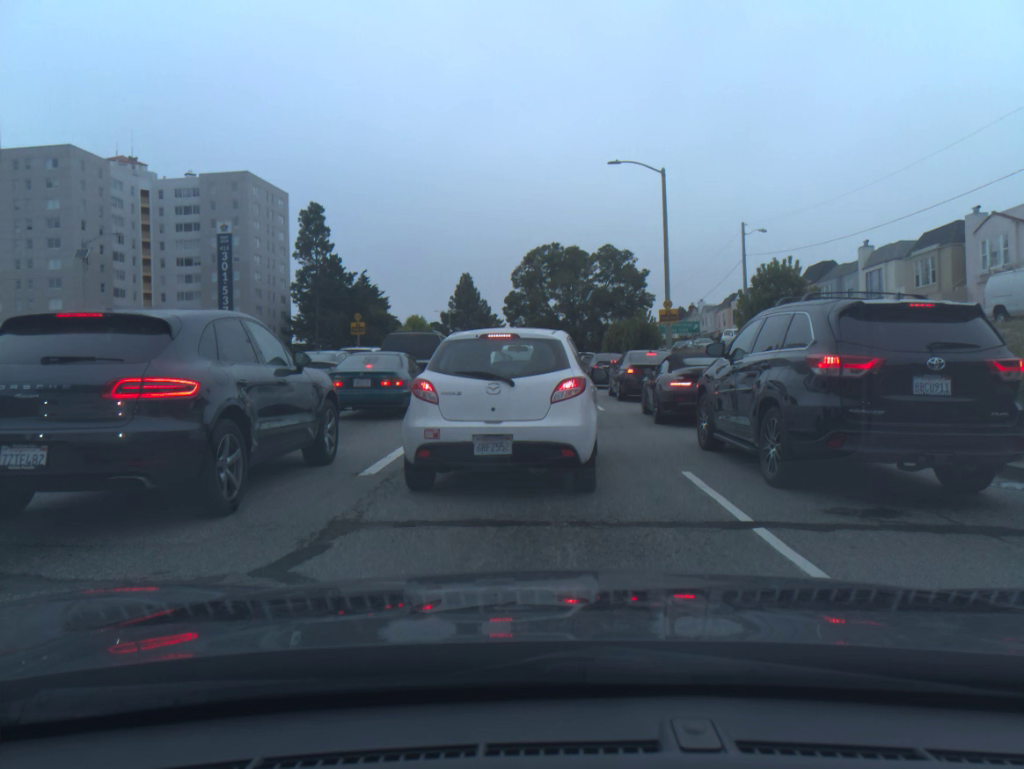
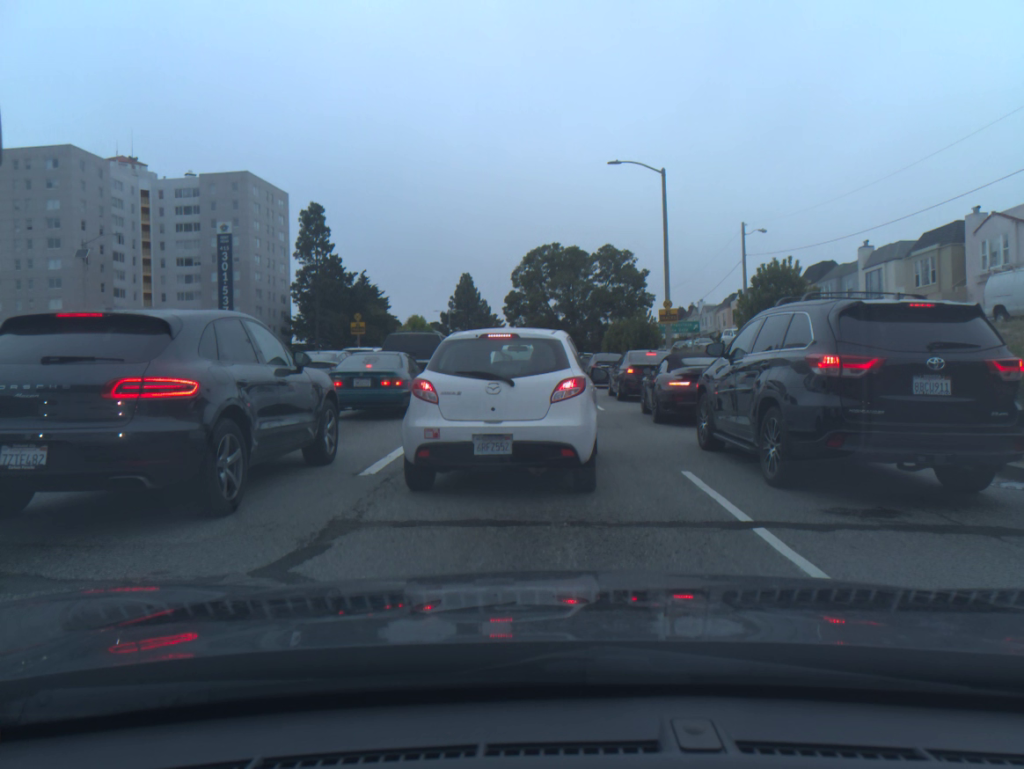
(0.0, 0.0) m; 0°
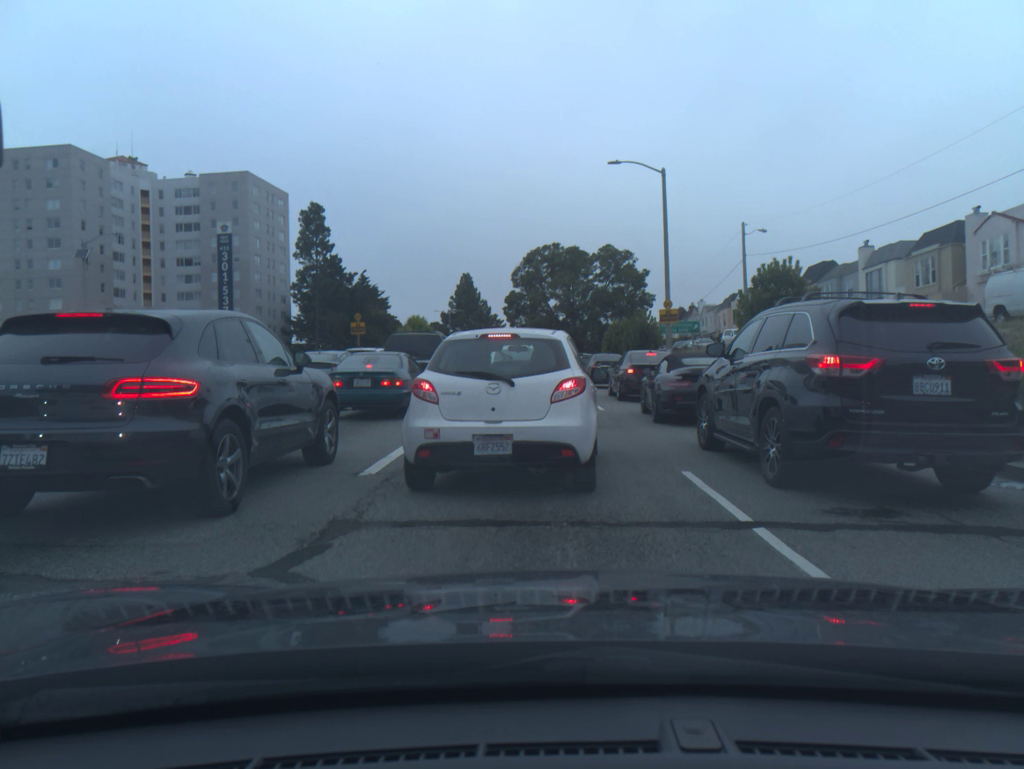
(0.0, 0.0) m; 0°
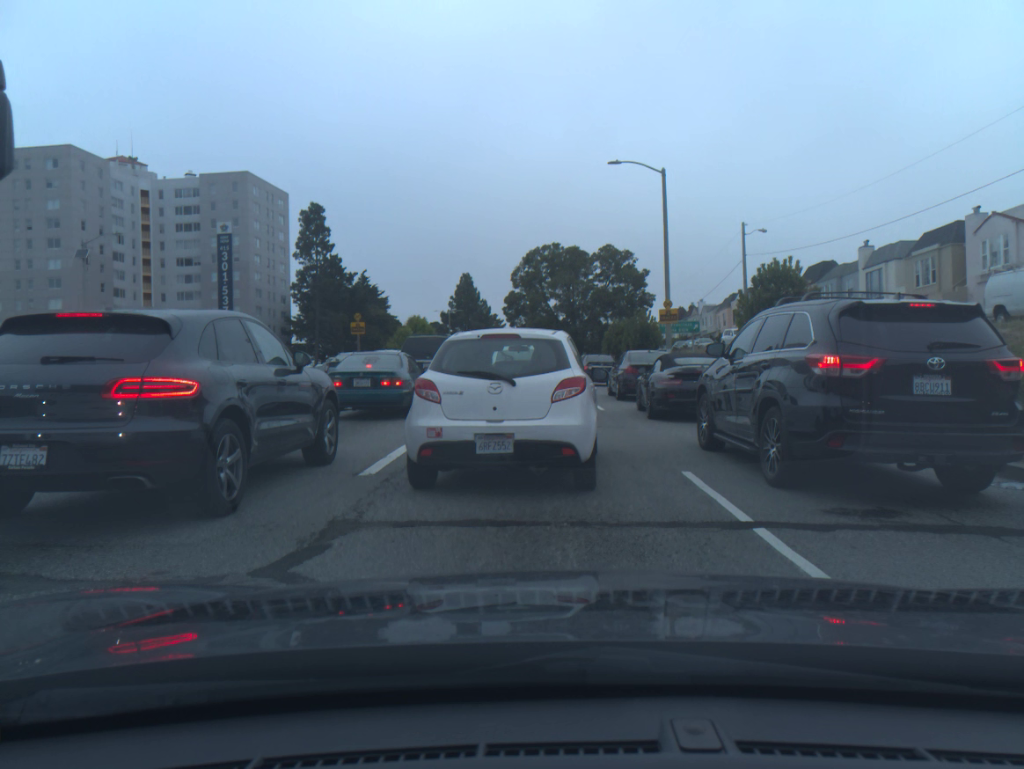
(0.0, 0.0) m; 0°
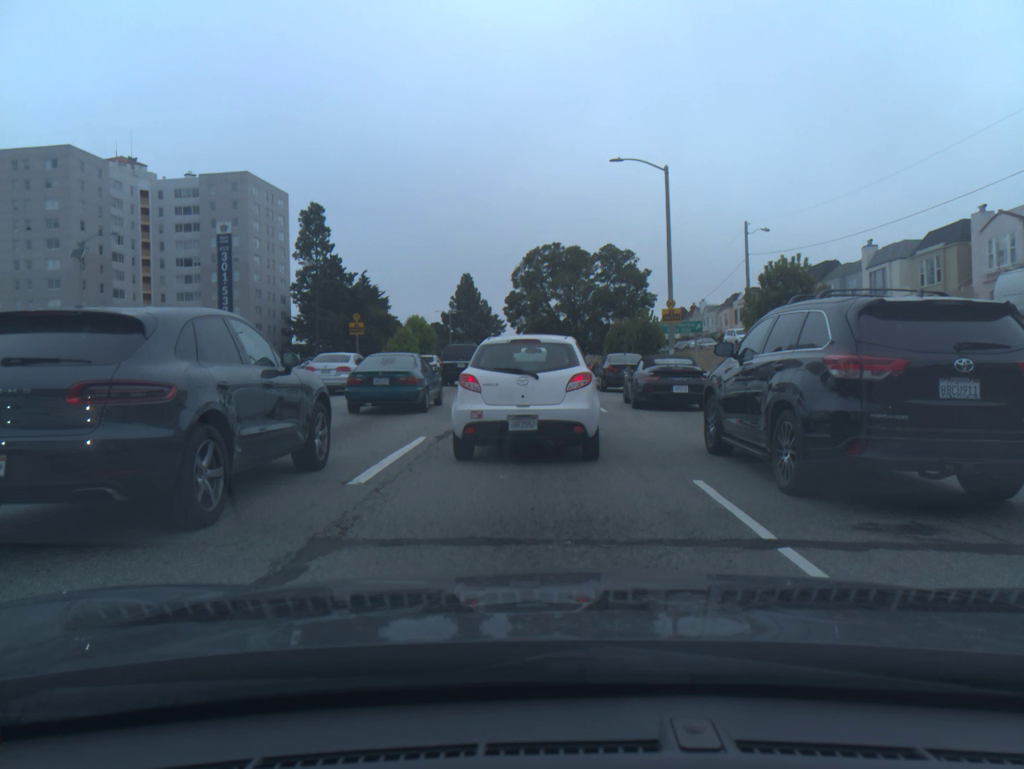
(0.0, +0.4) m; 0°
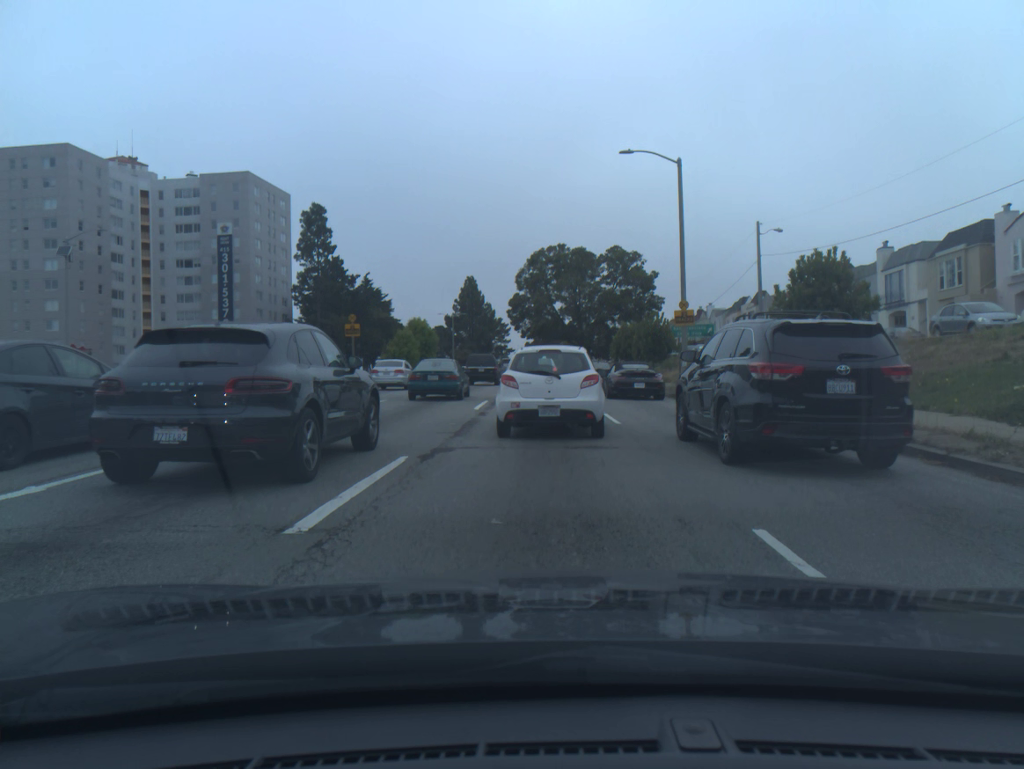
(-0.1, +1.9) m; -1°
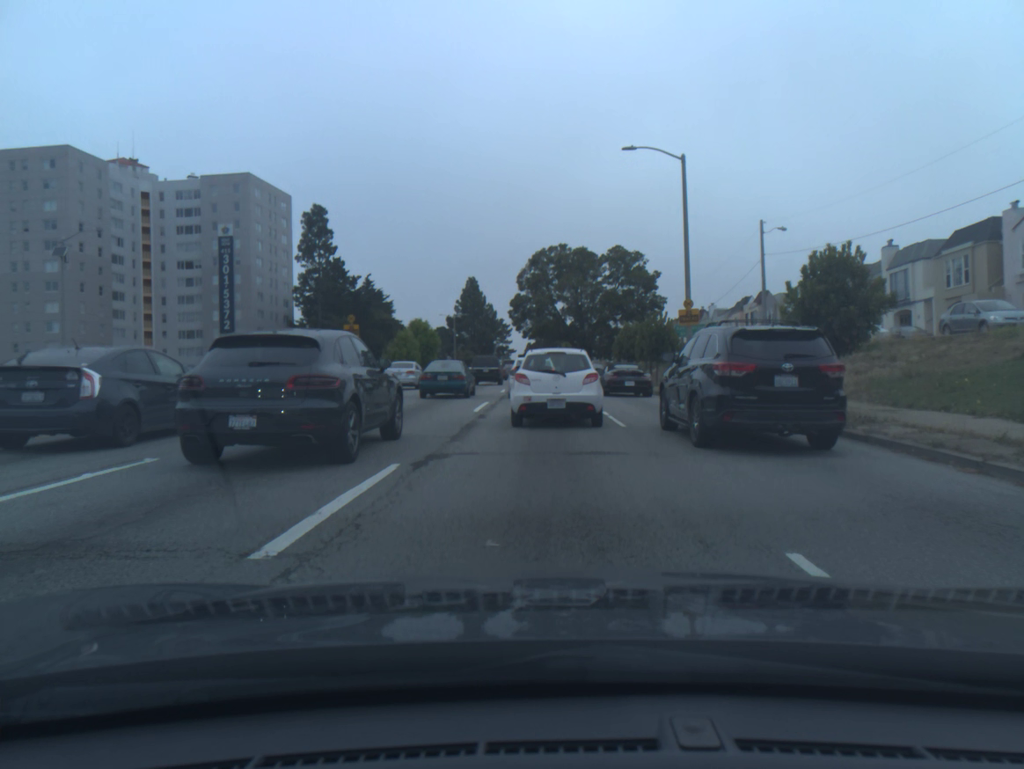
(0.0, +0.7) m; 0°
